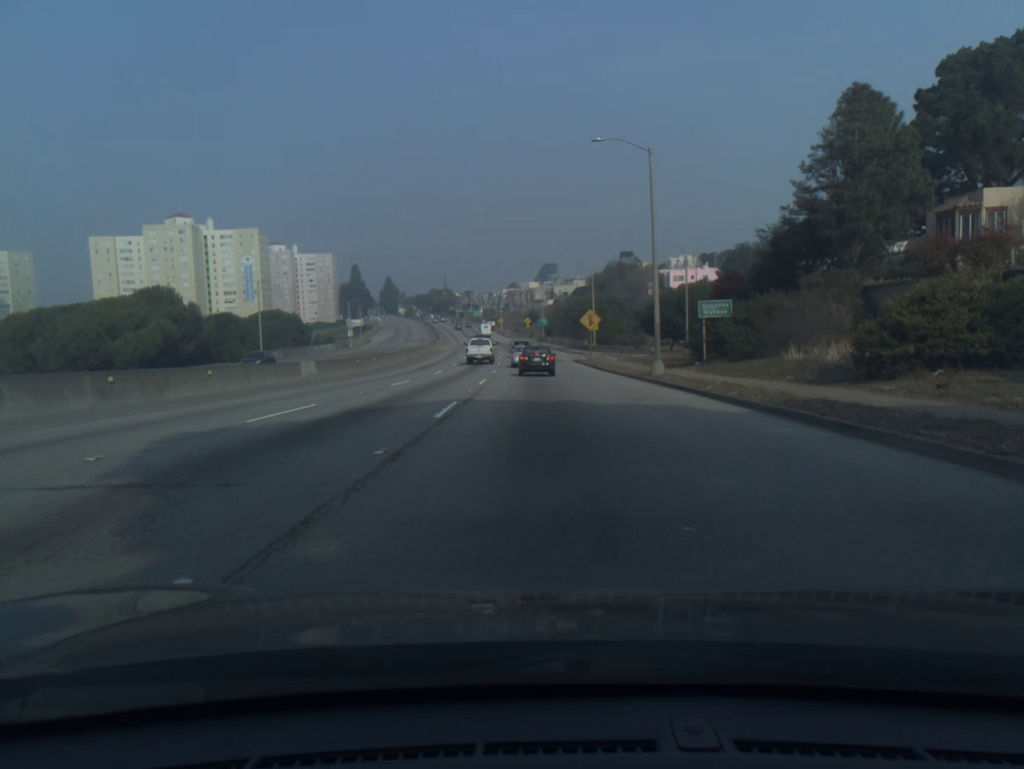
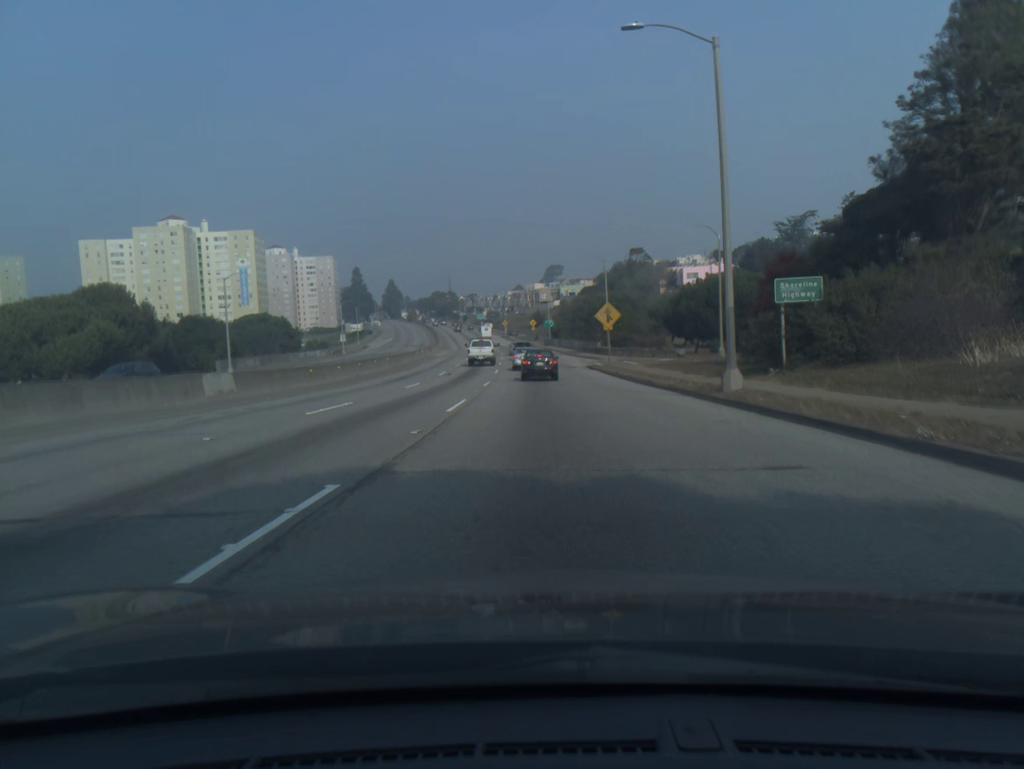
(0.0, +11.5) m; 0°
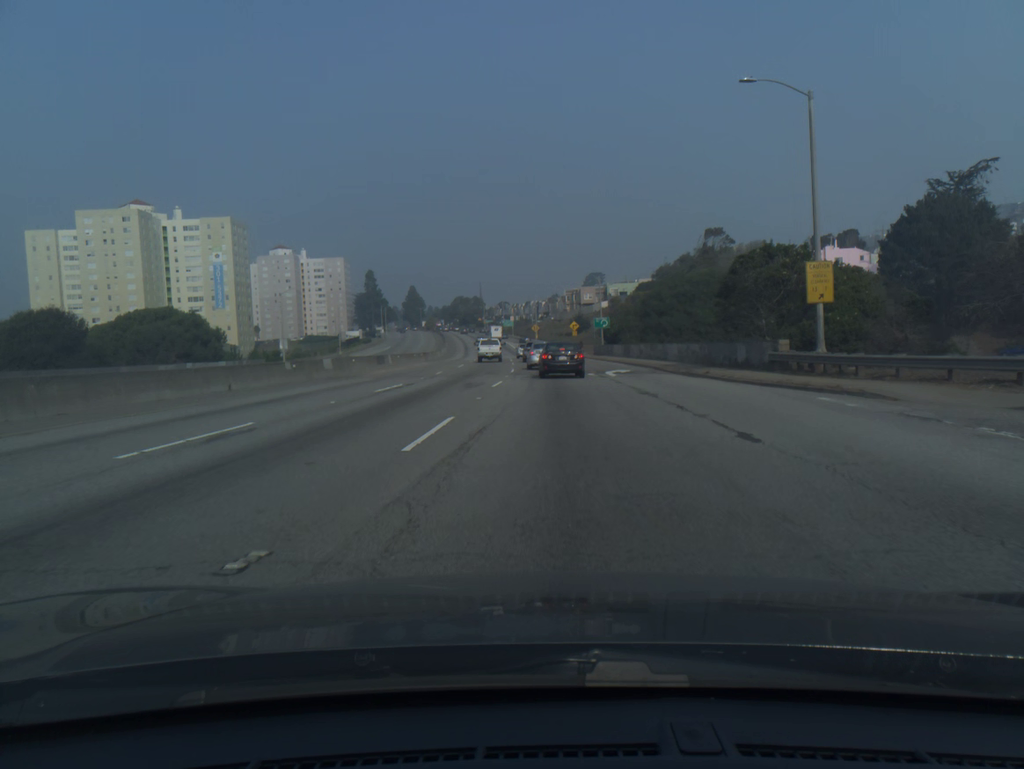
(-1.1, +52.9) m; -2°
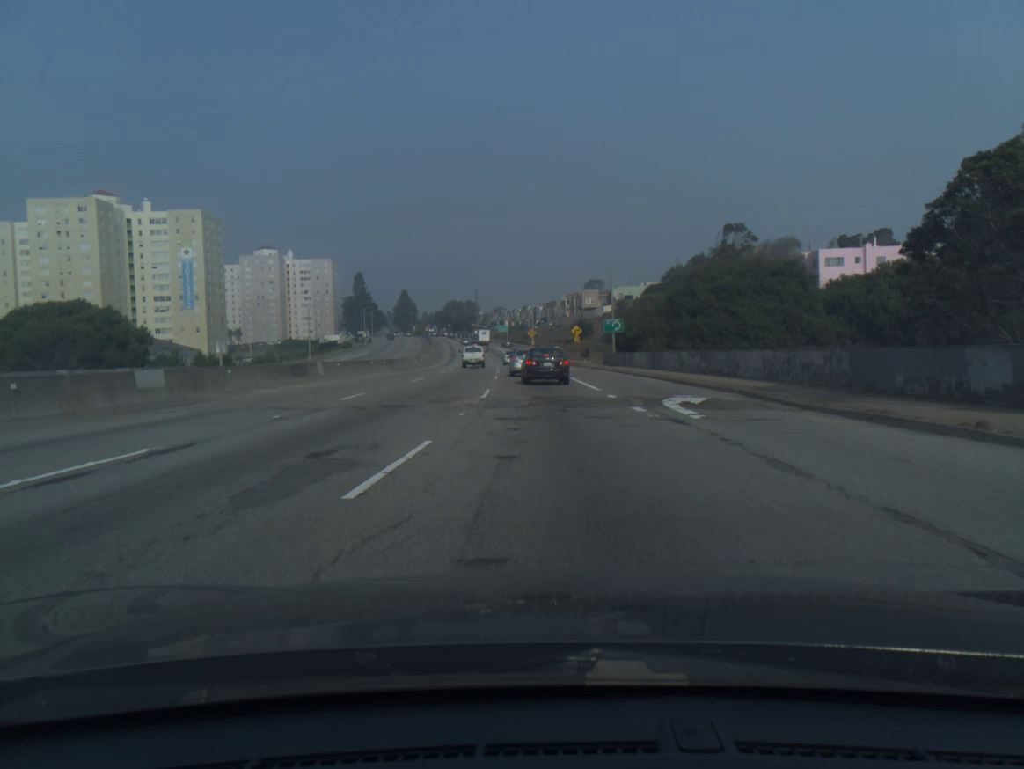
(0.0, +18.2) m; 0°
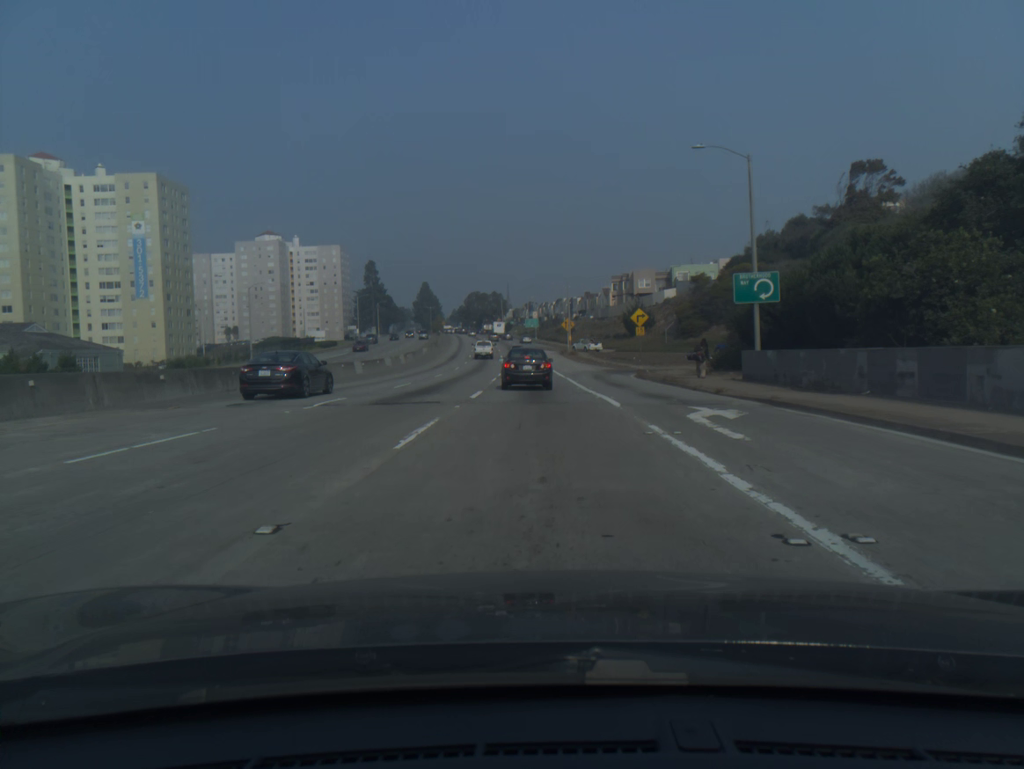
(-0.6, +41.7) m; -3°
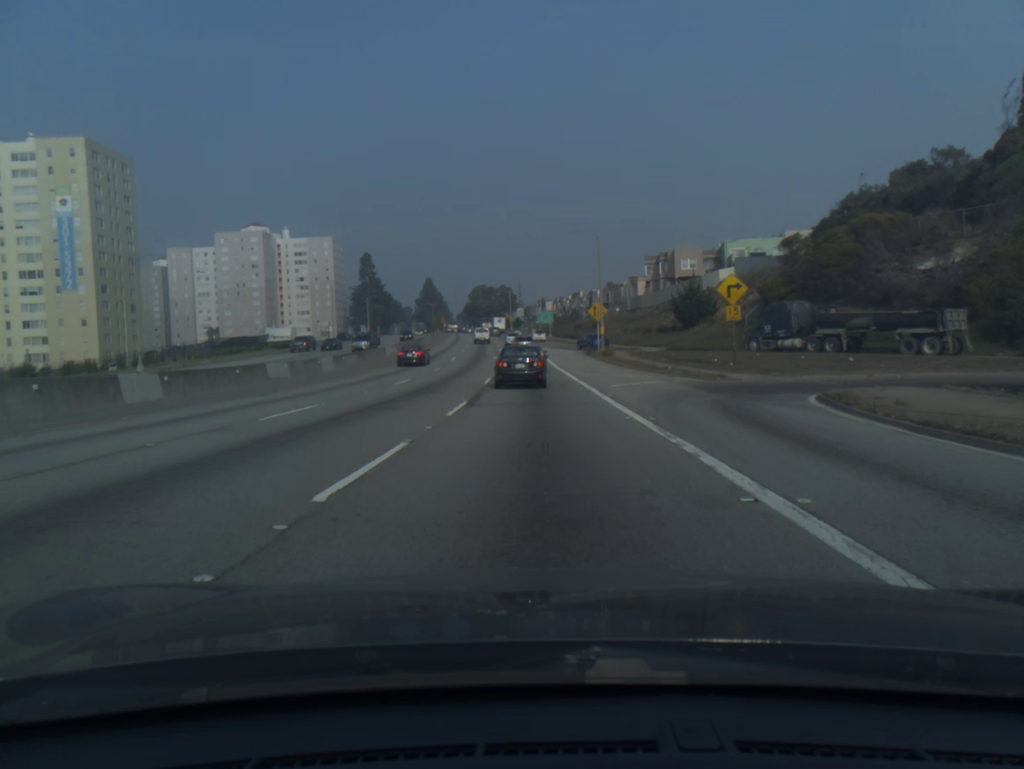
(-0.3, +29.9) m; -1°
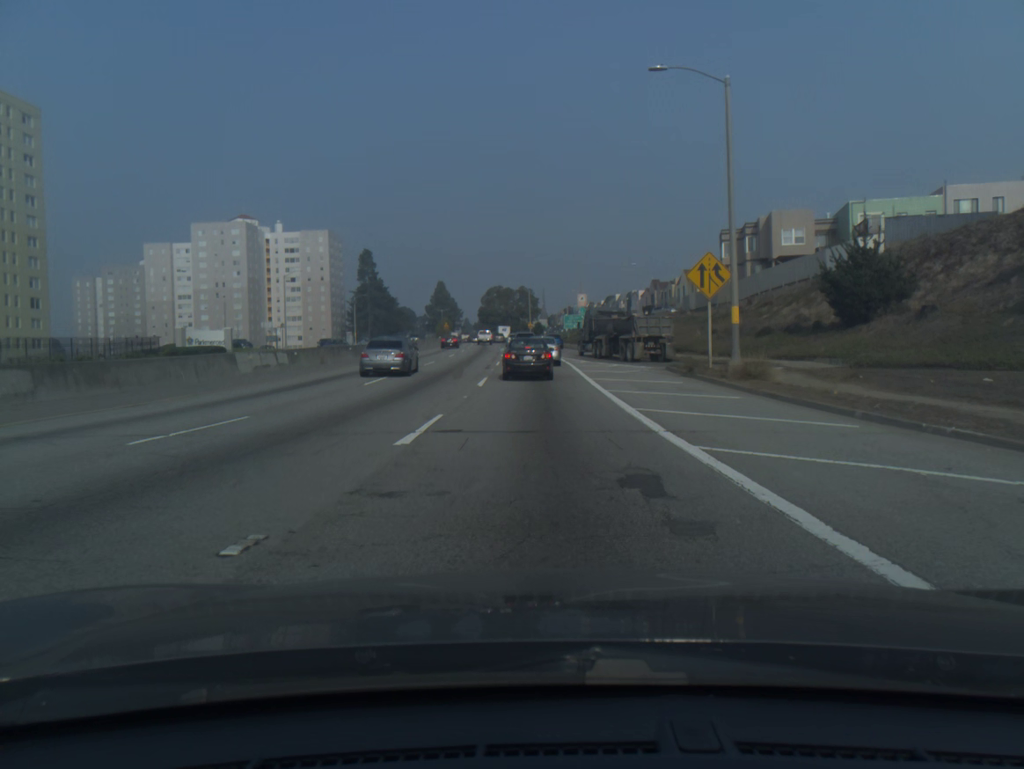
(-0.5, +35.3) m; -2°
